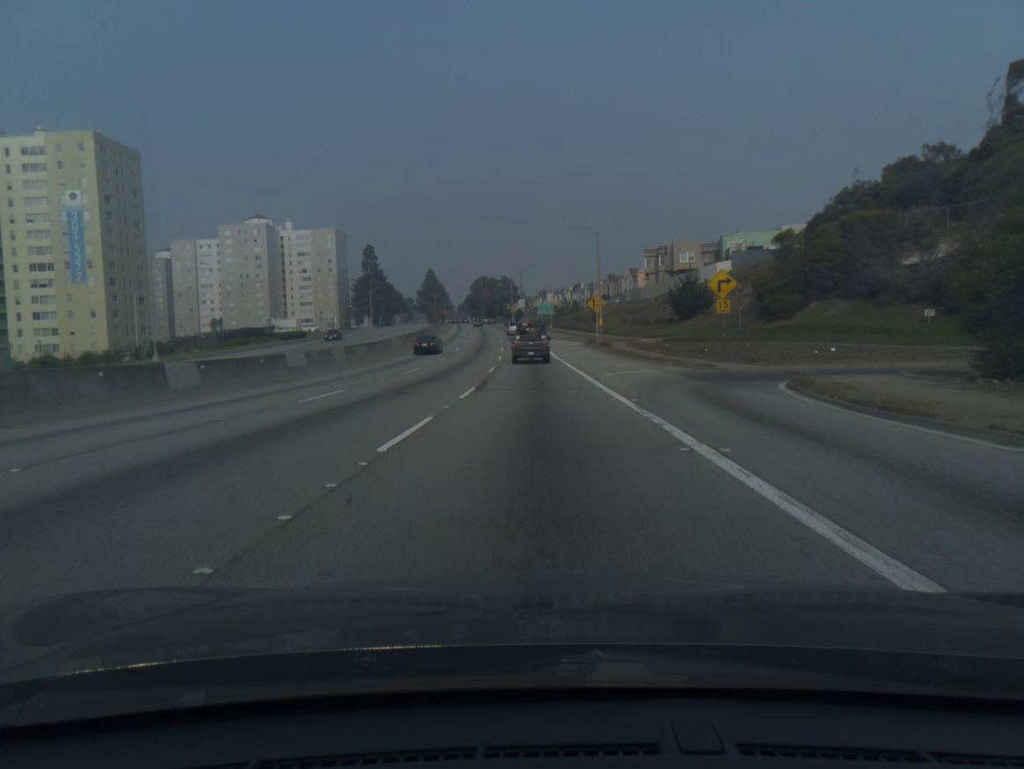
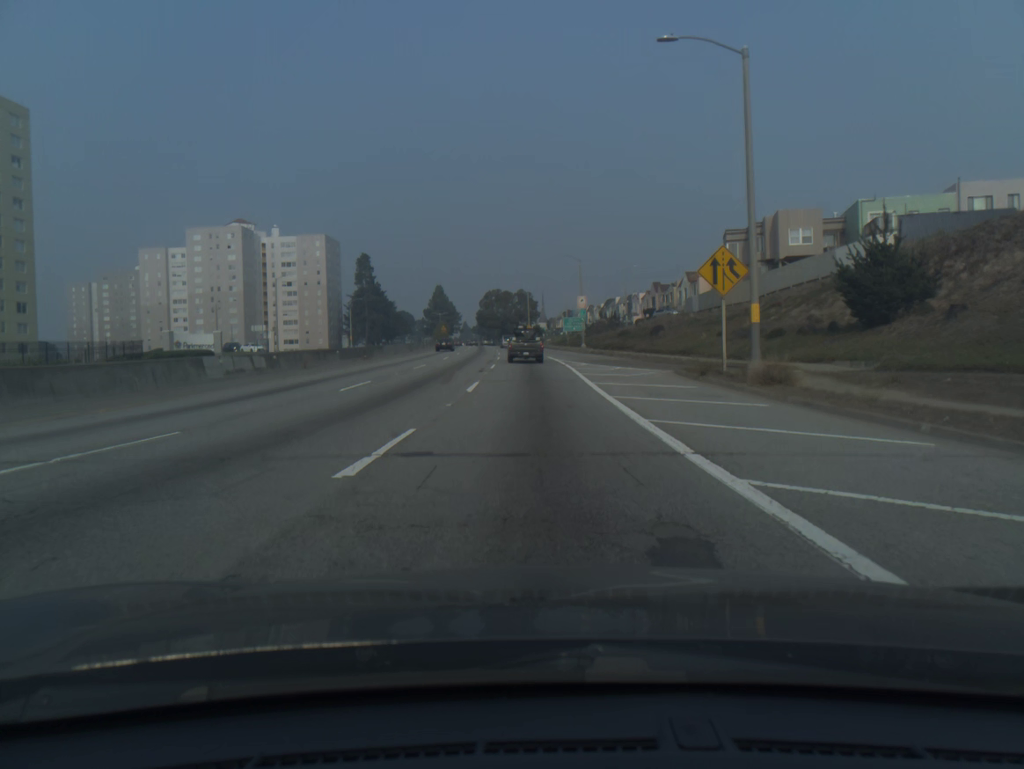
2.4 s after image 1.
(-0.6, +40.5) m; -2°
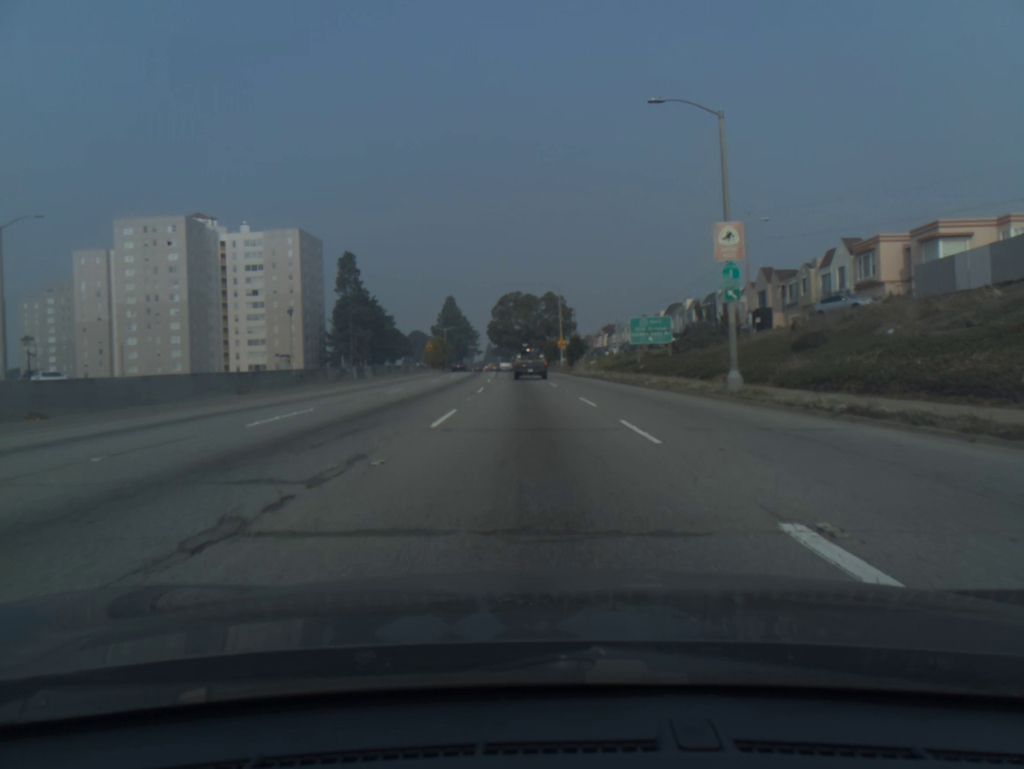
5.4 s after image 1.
(-1.1, +52.1) m; -2°
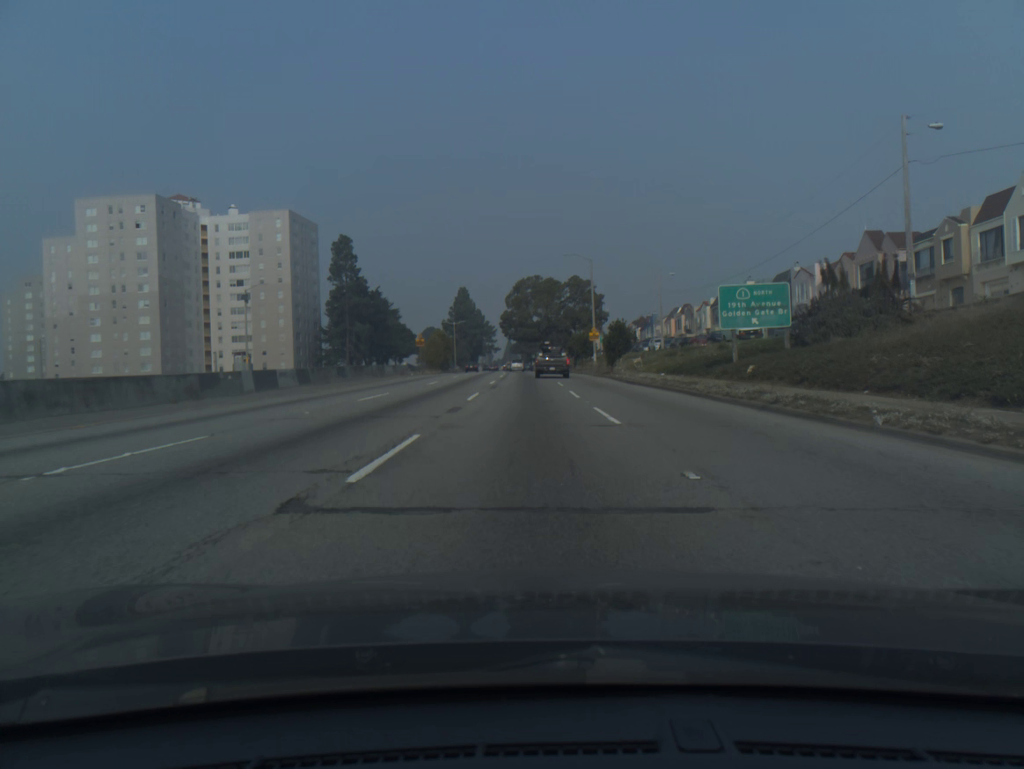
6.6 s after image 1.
(-0.3, +21.5) m; -2°
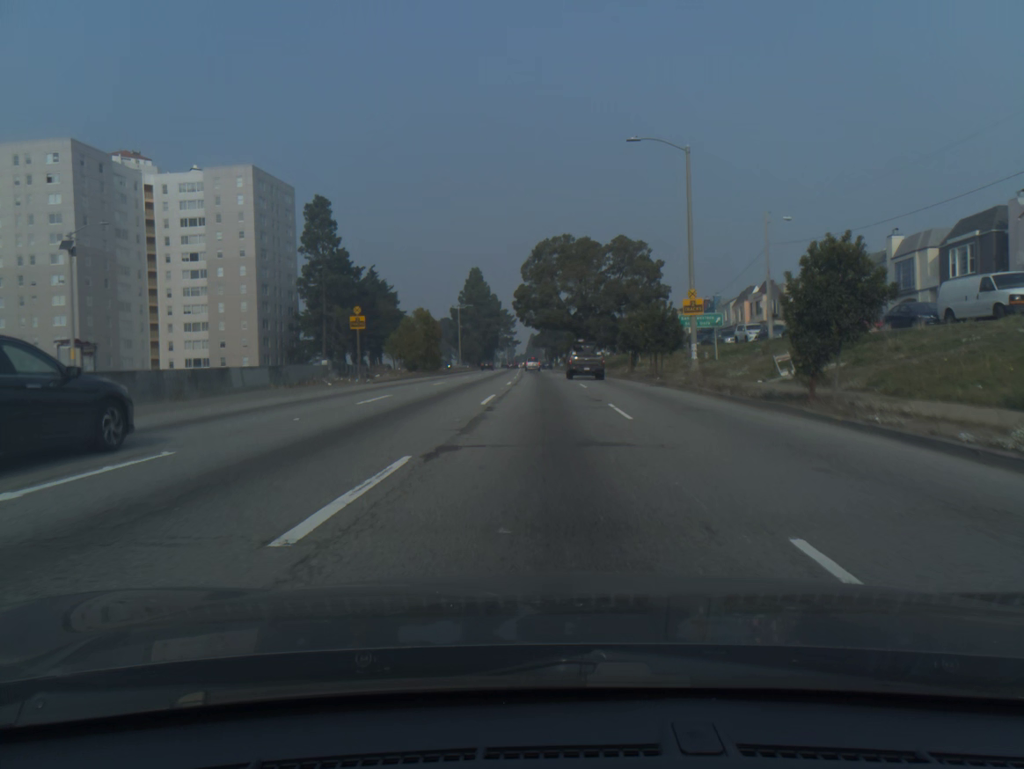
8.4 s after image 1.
(-0.6, +32.6) m; -2°
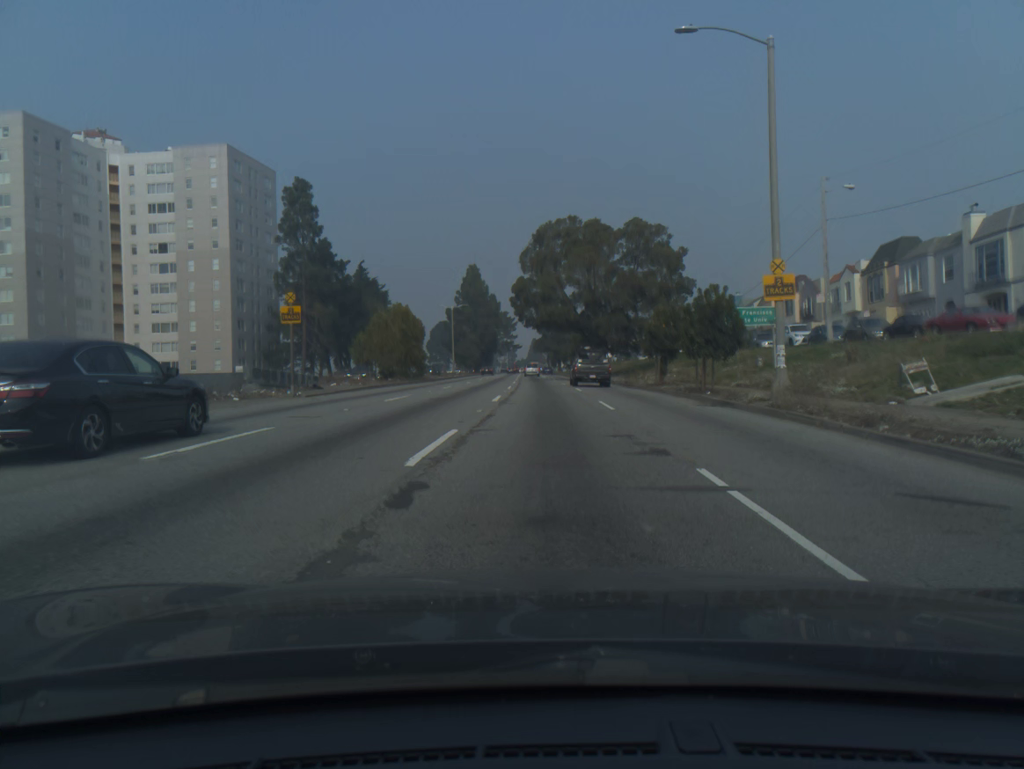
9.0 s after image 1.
(0.0, +10.7) m; 0°
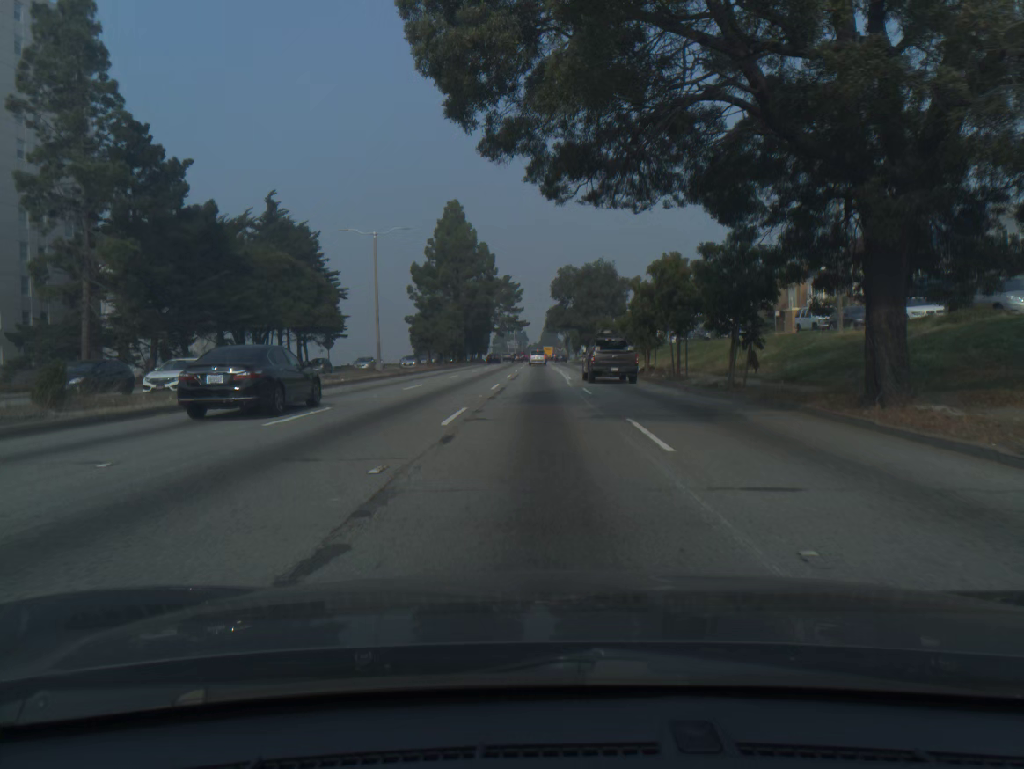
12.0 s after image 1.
(-0.3, +54.3) m; -1°
